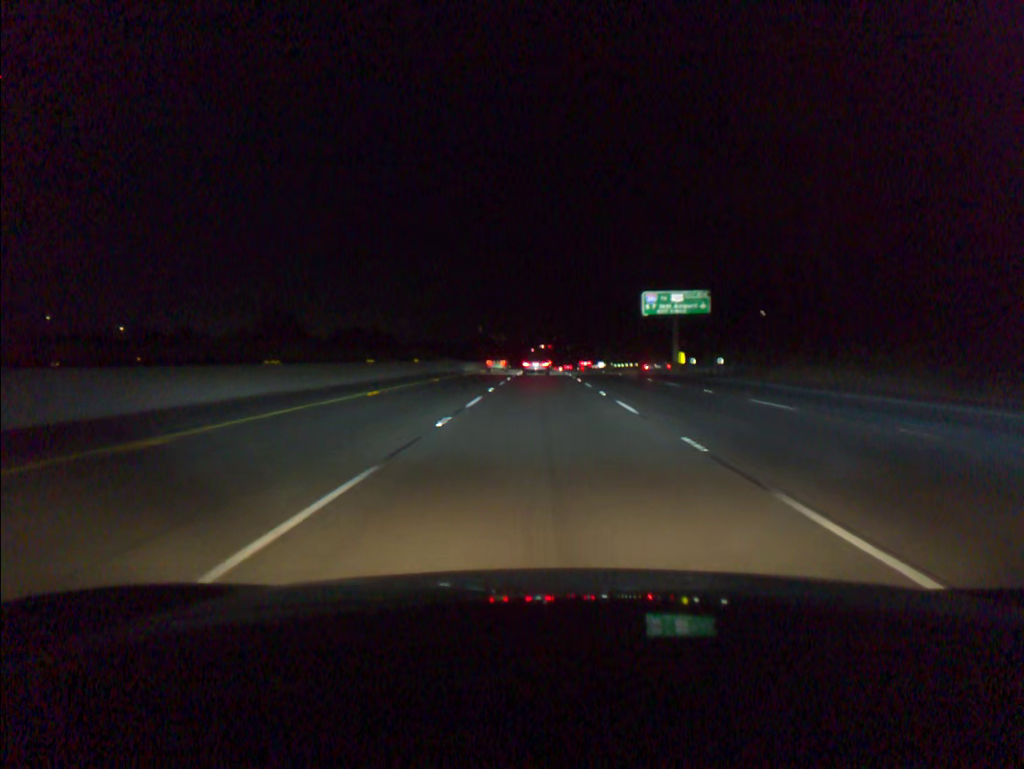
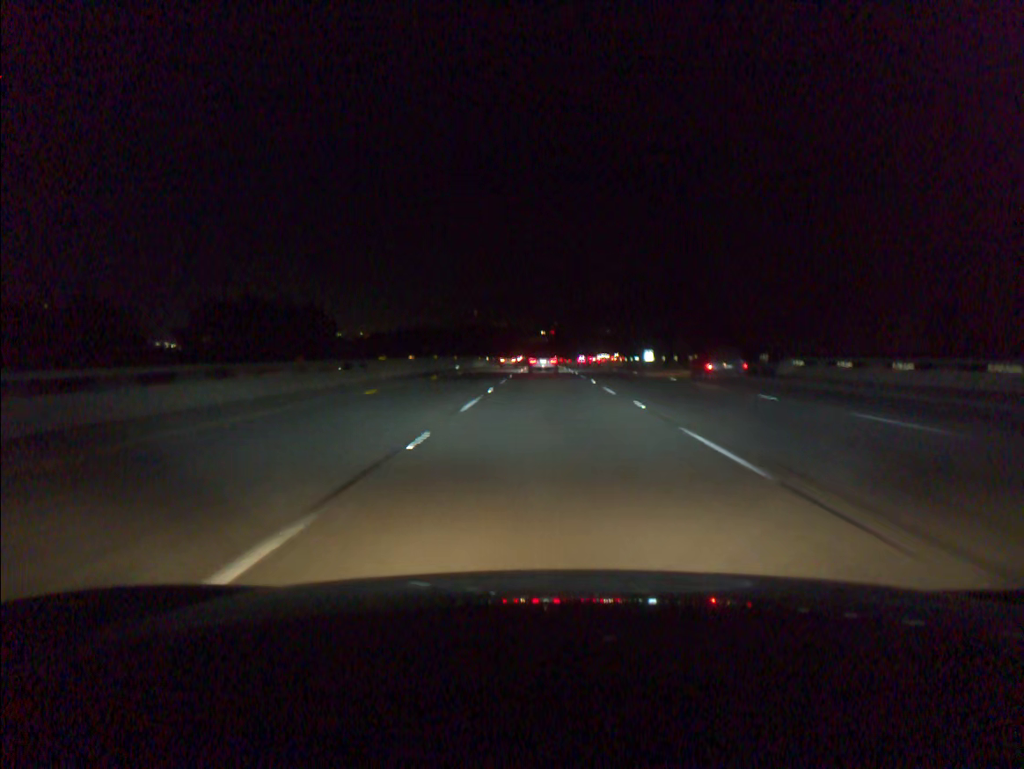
(-0.1, +94.3) m; 0°
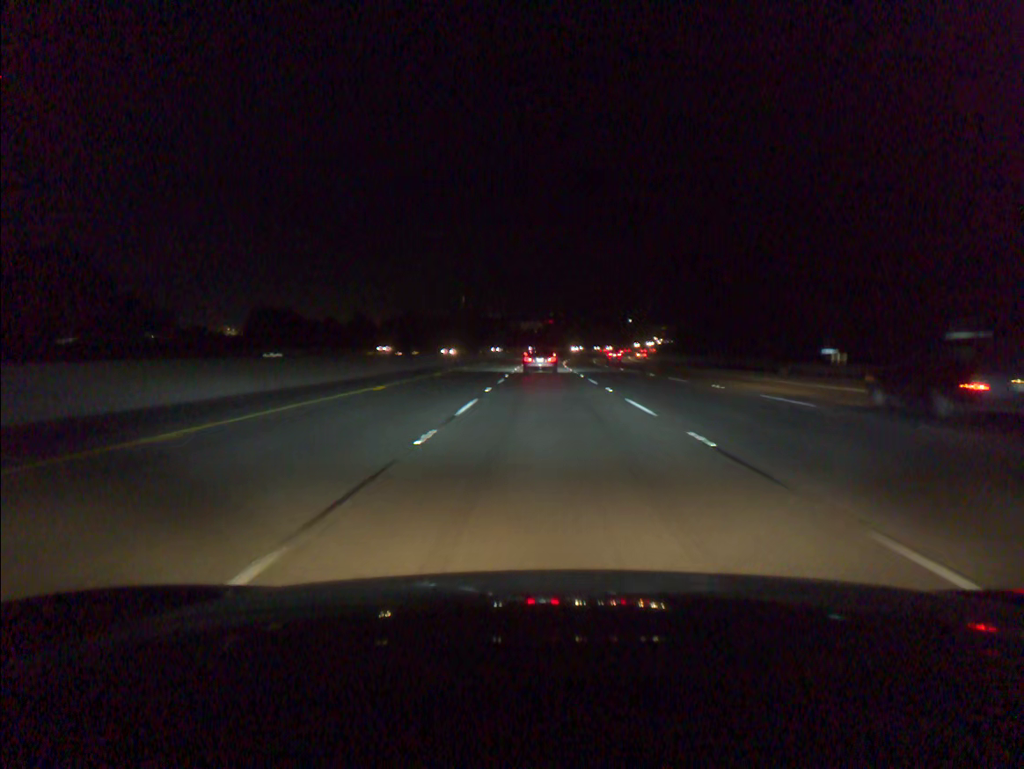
(+0.2, +95.6) m; 0°
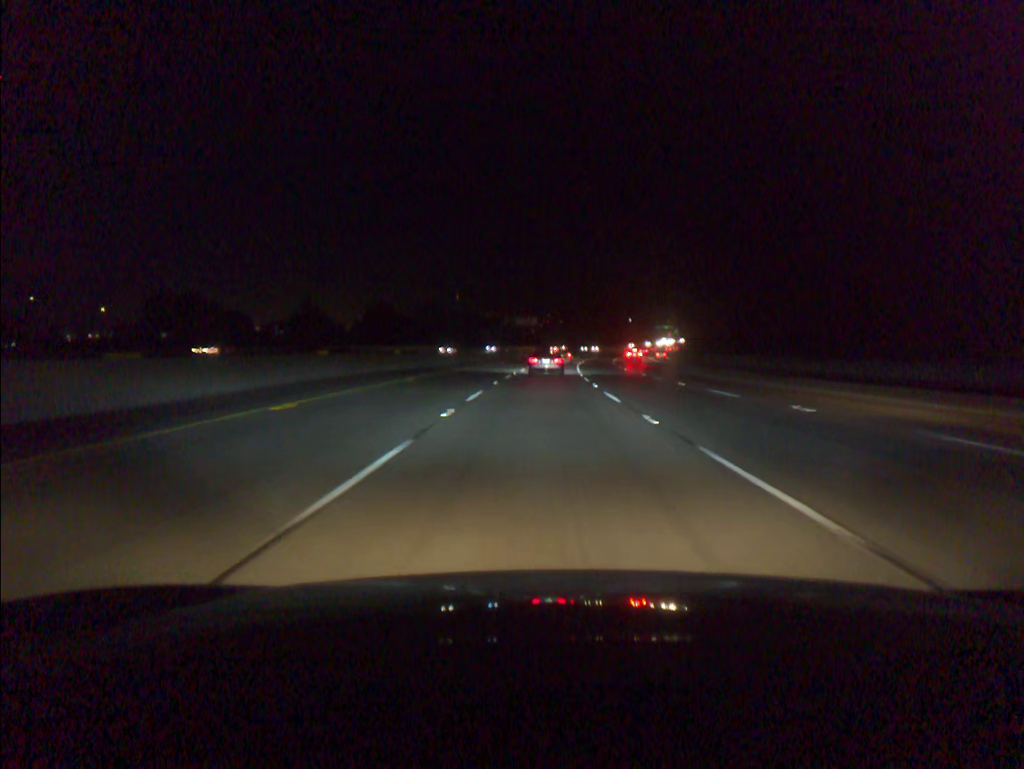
(+0.1, +38.1) m; 0°
